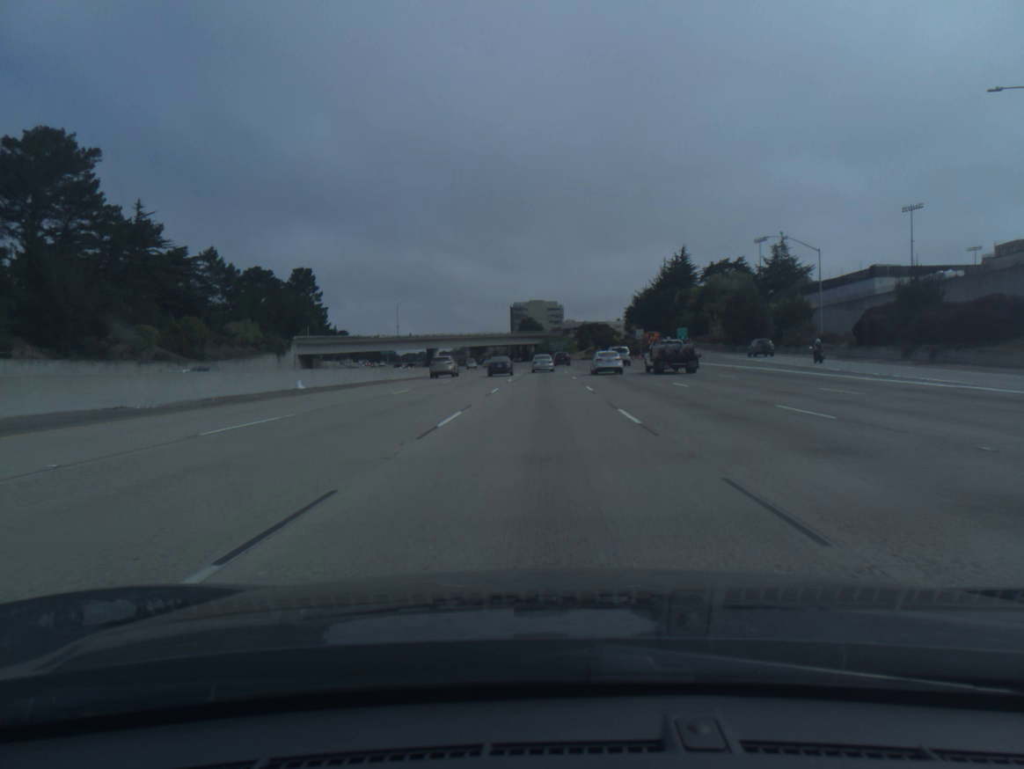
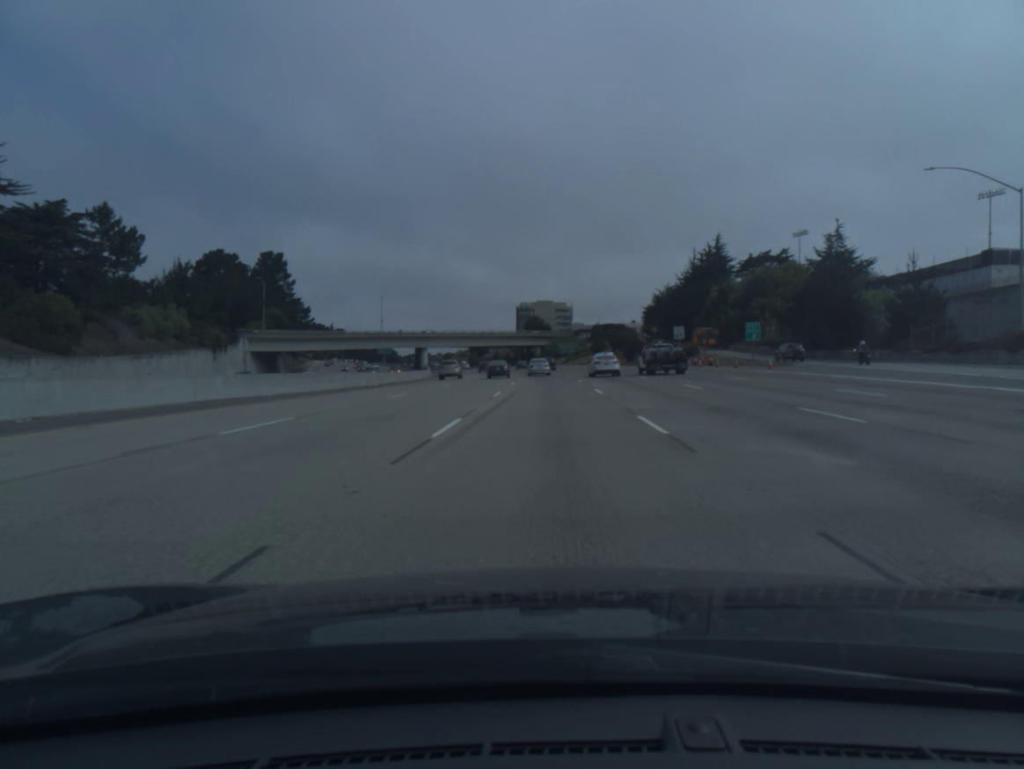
(-0.1, +30.5) m; -1°
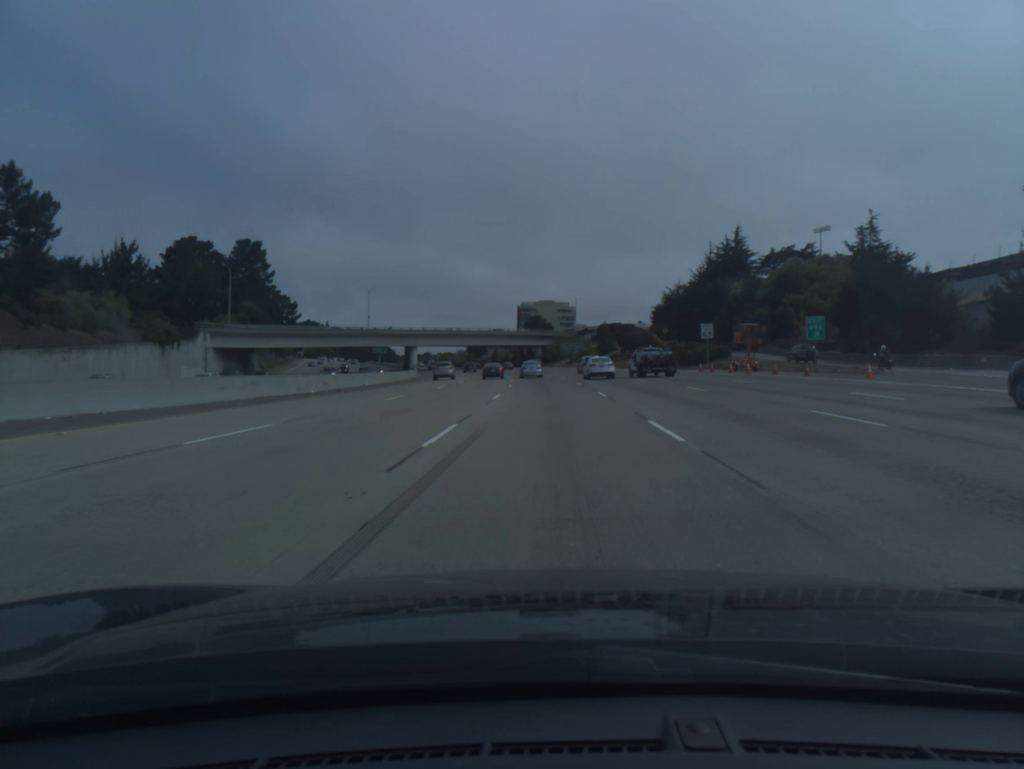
(0.0, +15.3) m; 0°
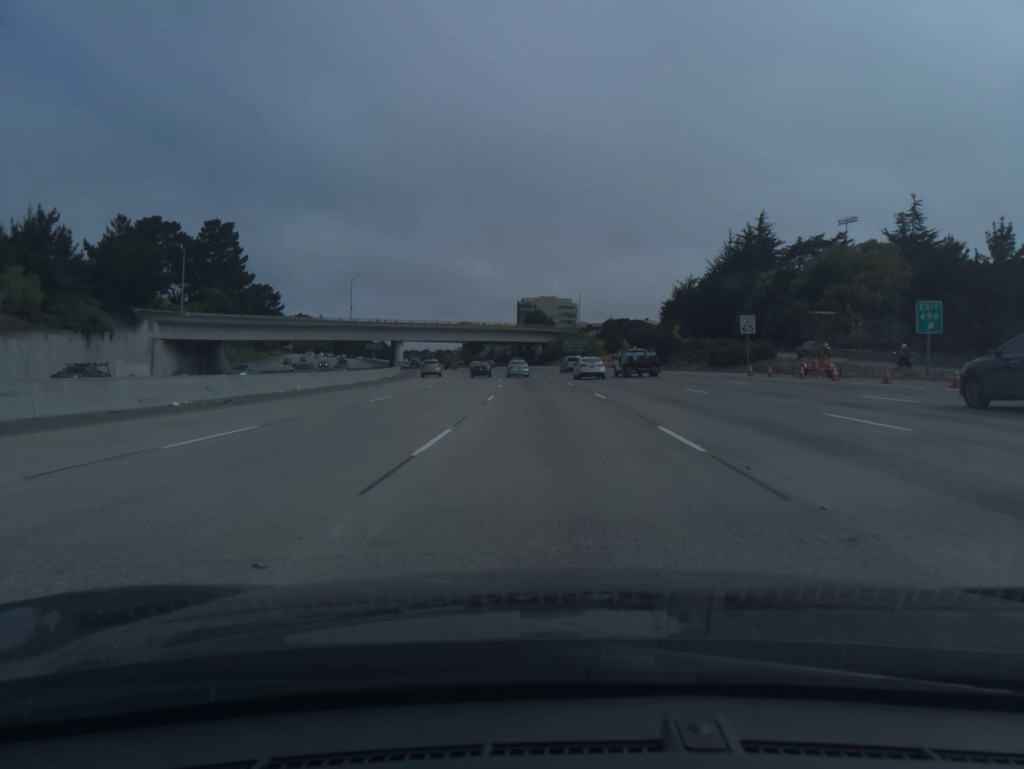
(0.0, +15.3) m; 0°
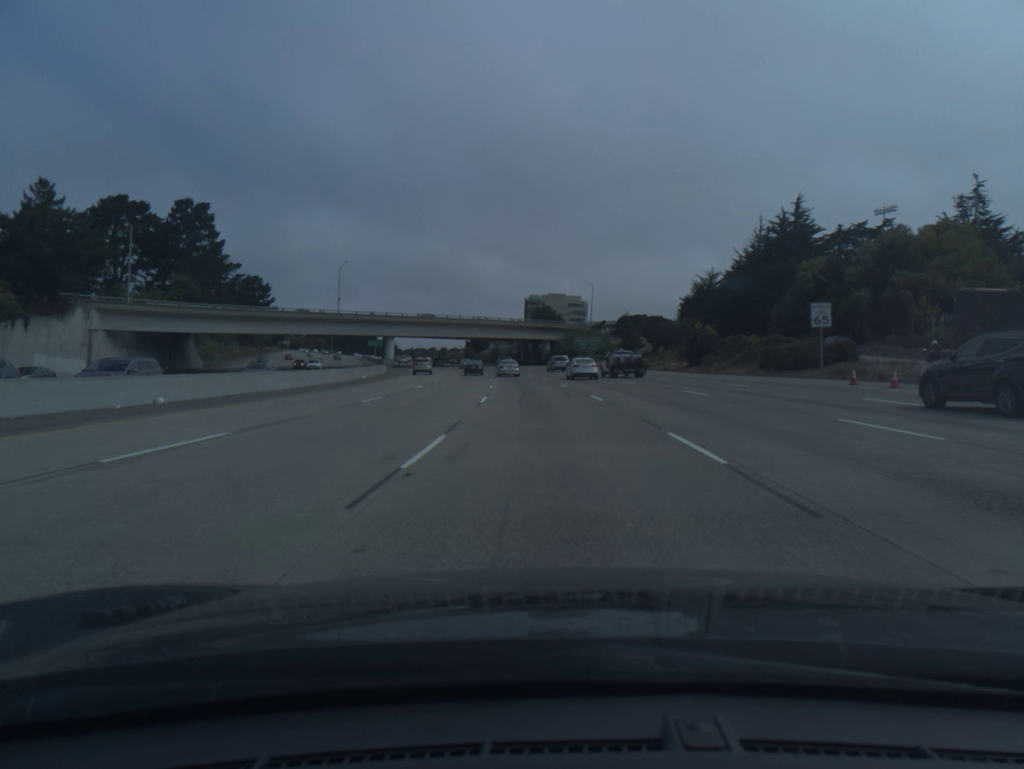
(0.0, +15.4) m; 0°
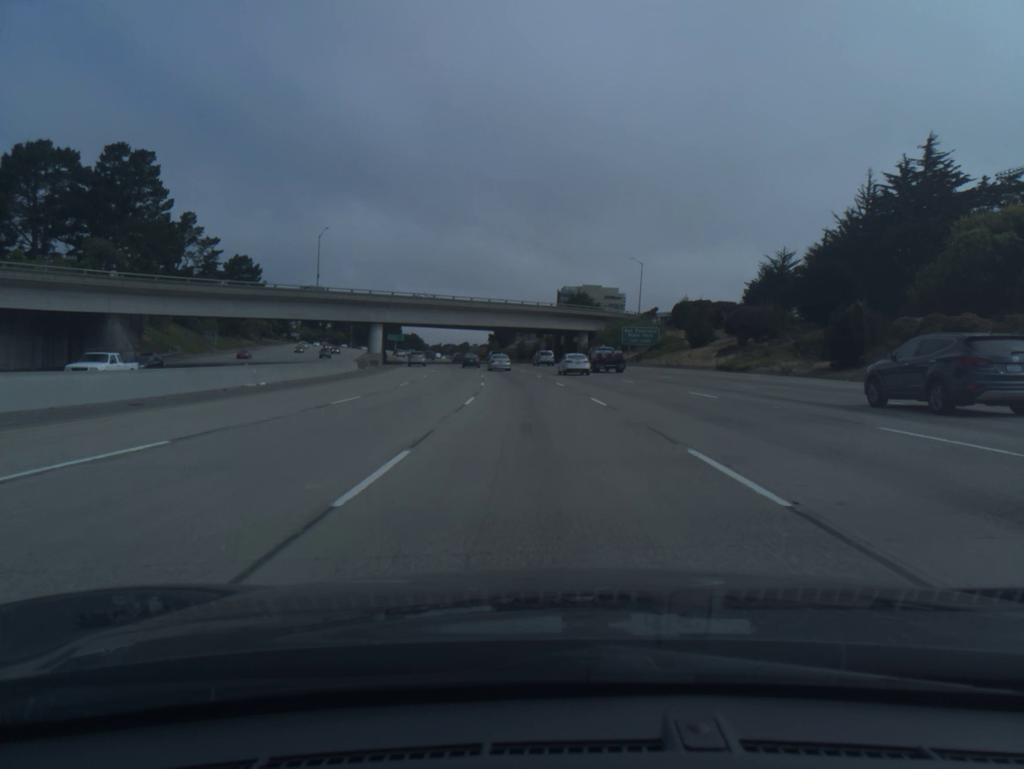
(-0.5, +31.1) m; -2°
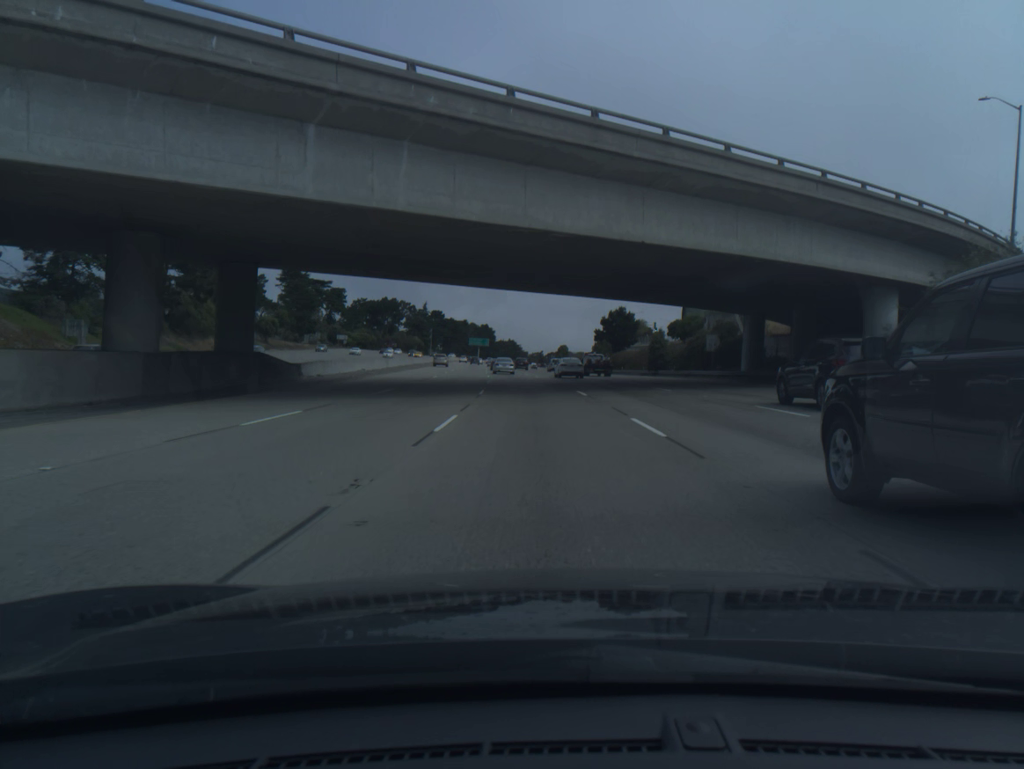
(-5.2, +78.9) m; -8°
